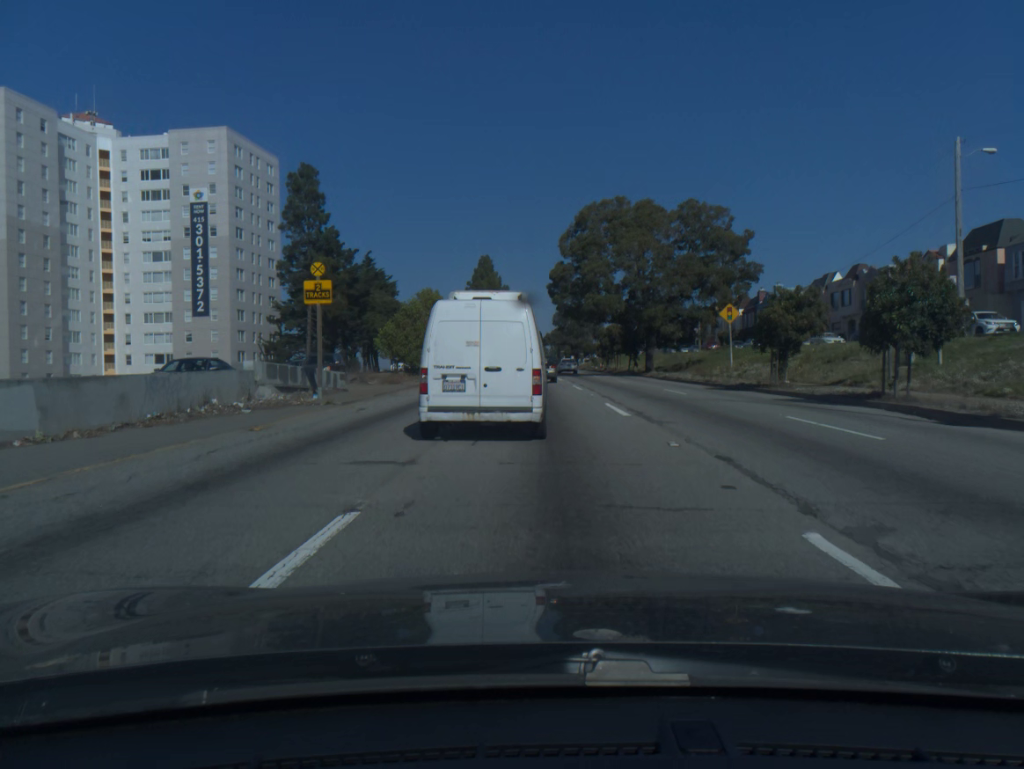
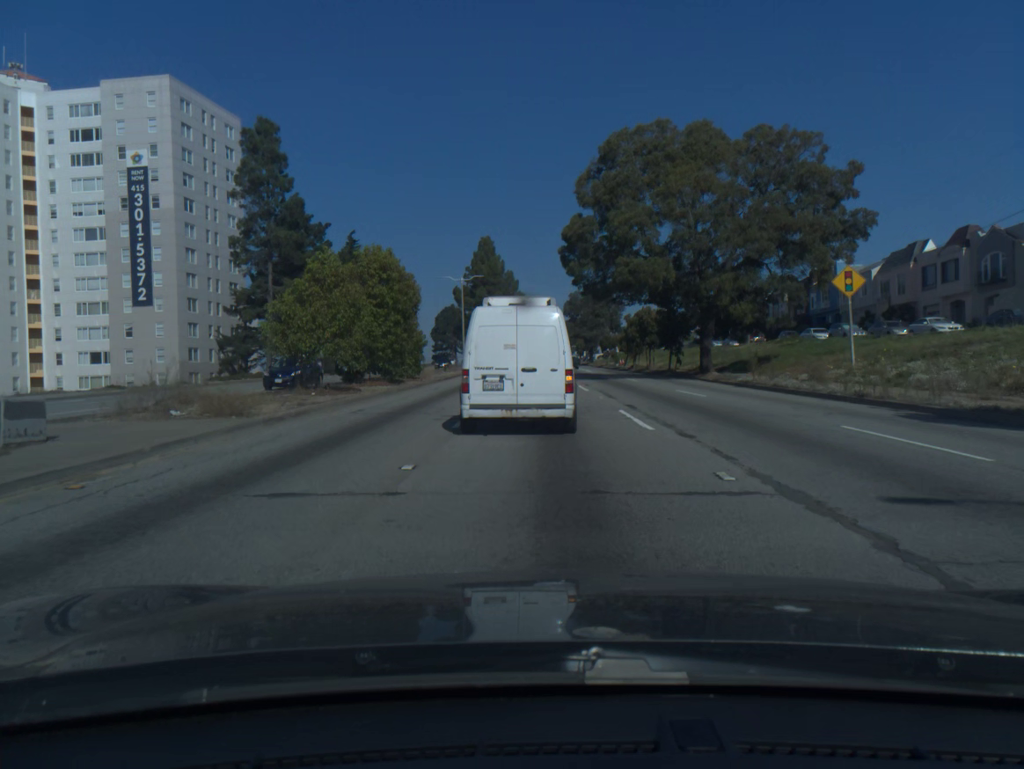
(-0.1, +17.6) m; -1°
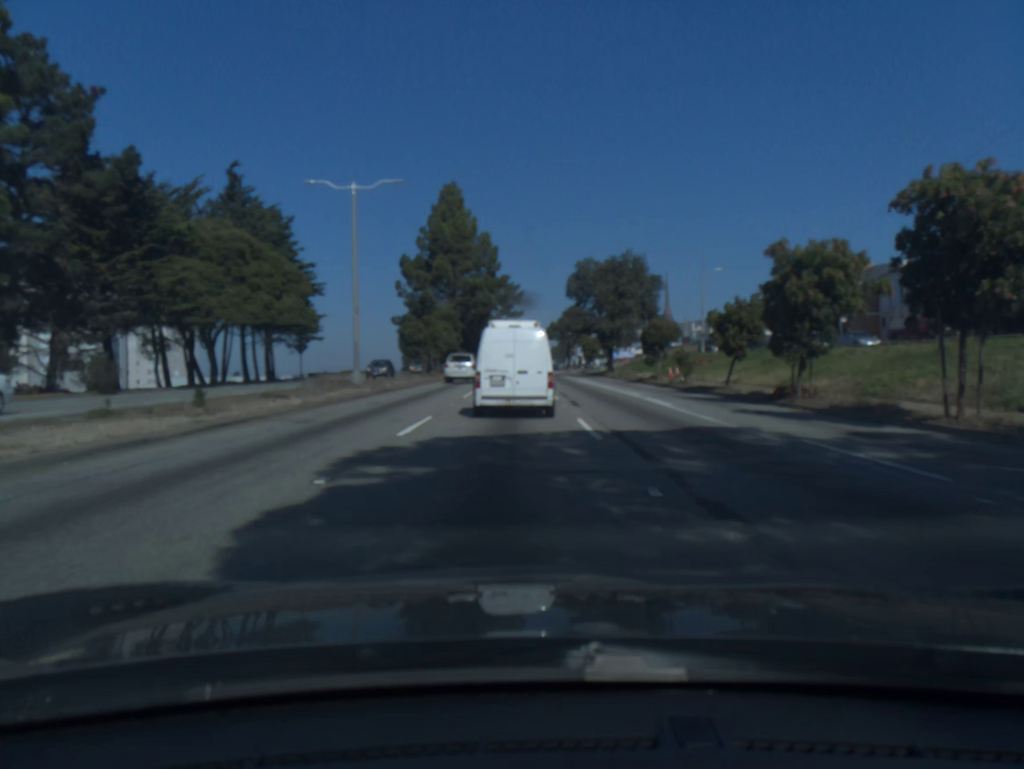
(0.0, +44.8) m; 0°
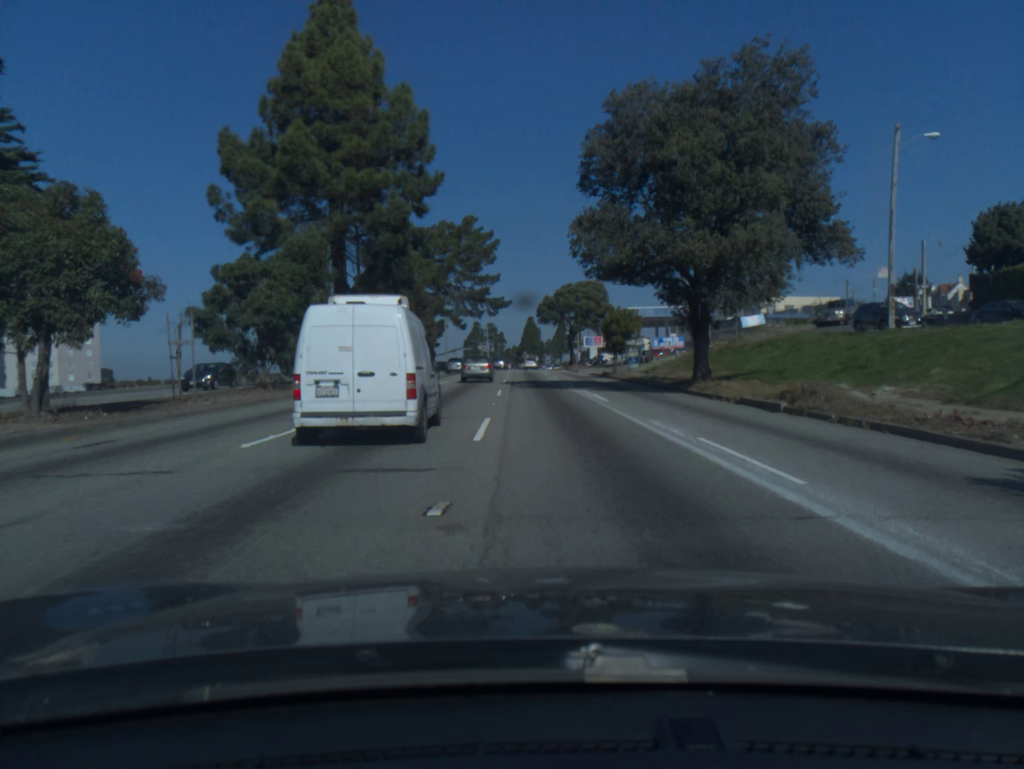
(+0.6, +45.4) m; +1°
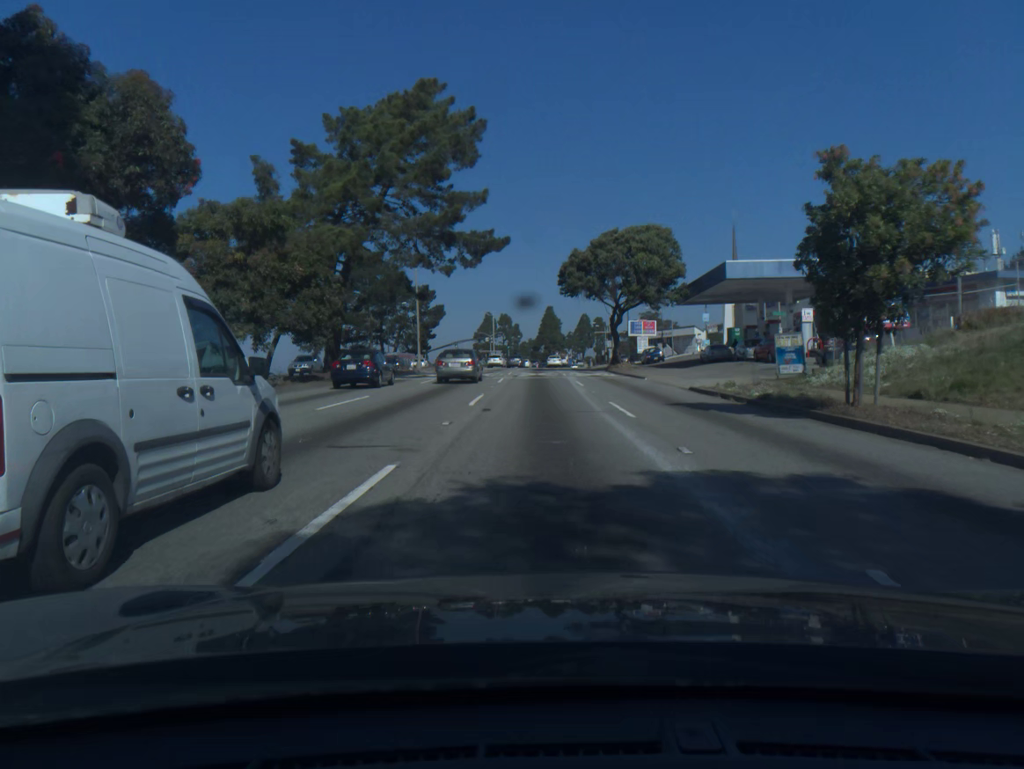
(-0.4, +36.9) m; -1°
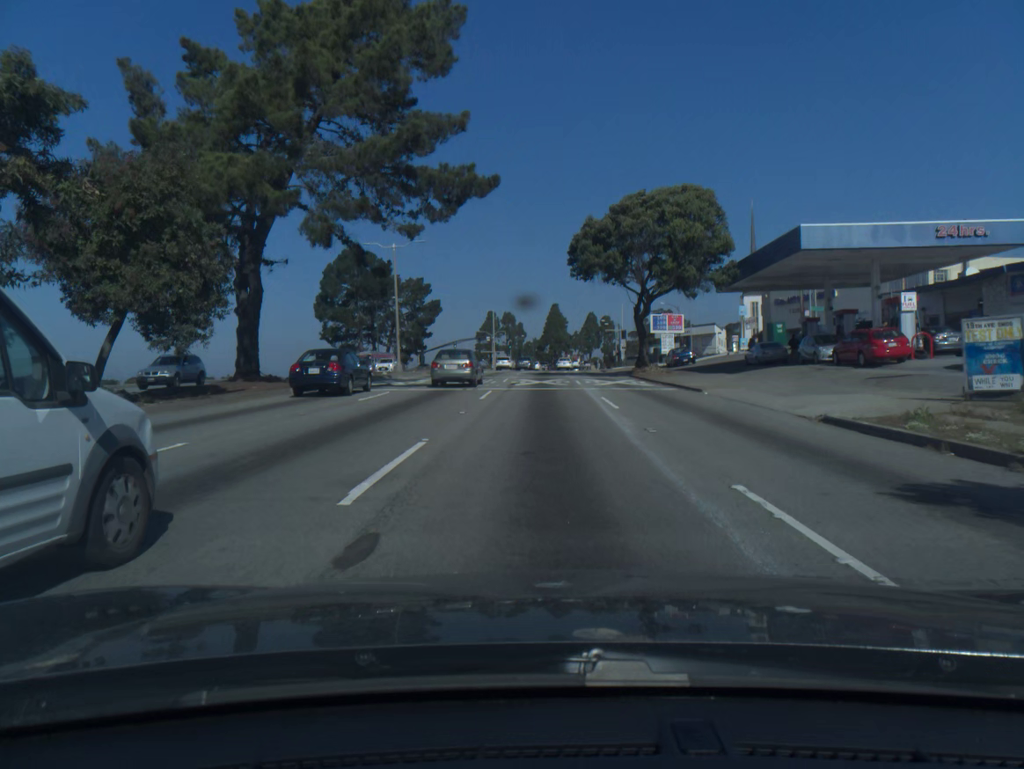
(0.0, +12.0) m; 0°
